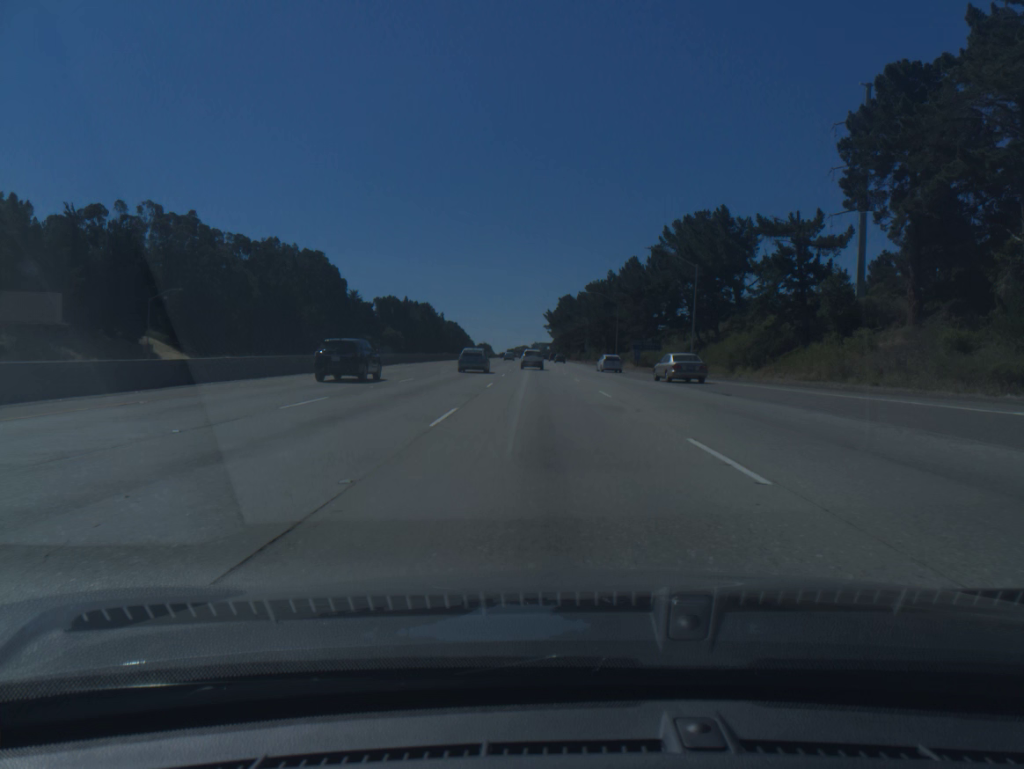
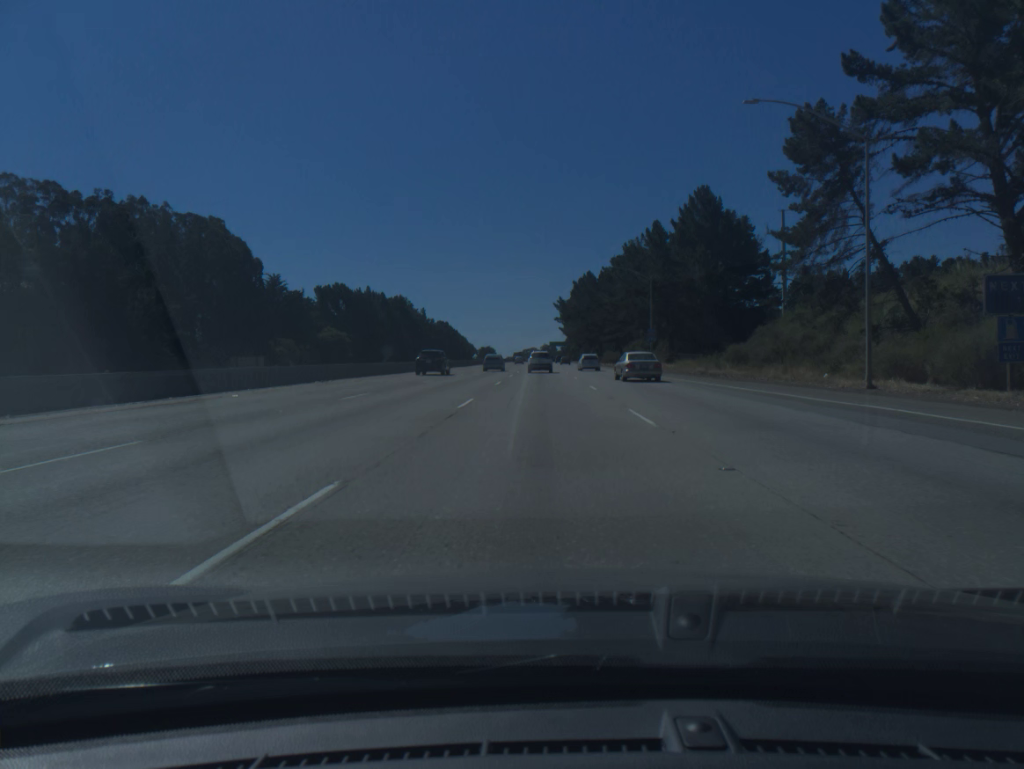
(-1.1, +82.1) m; -1°
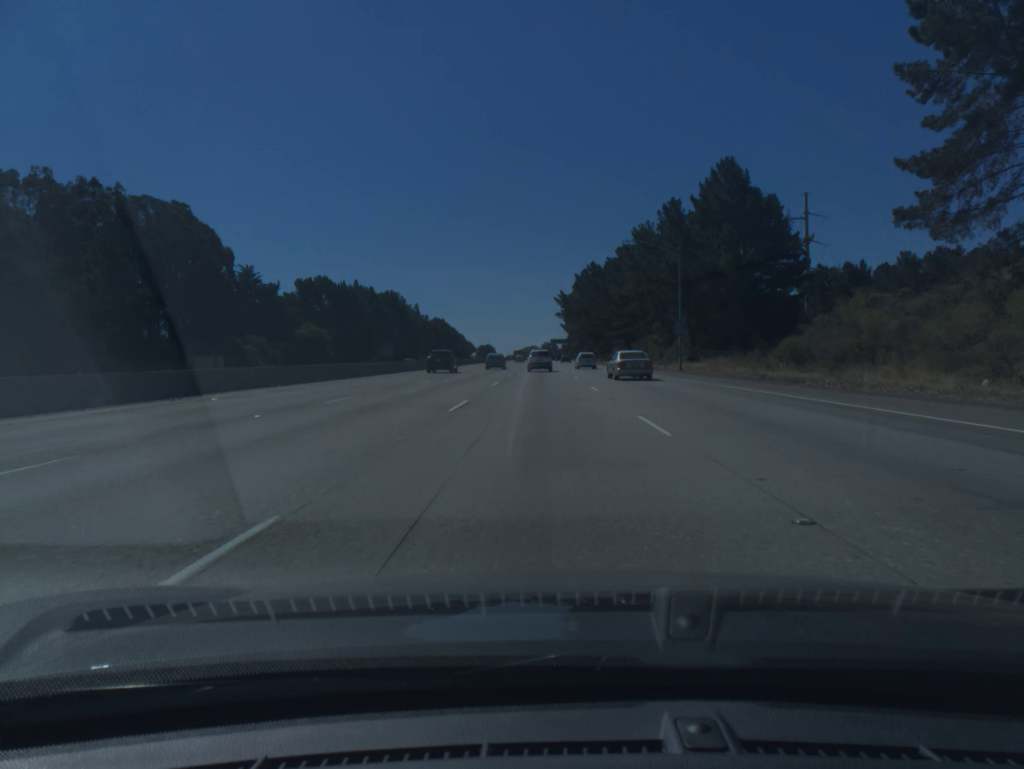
(0.0, +16.1) m; 0°
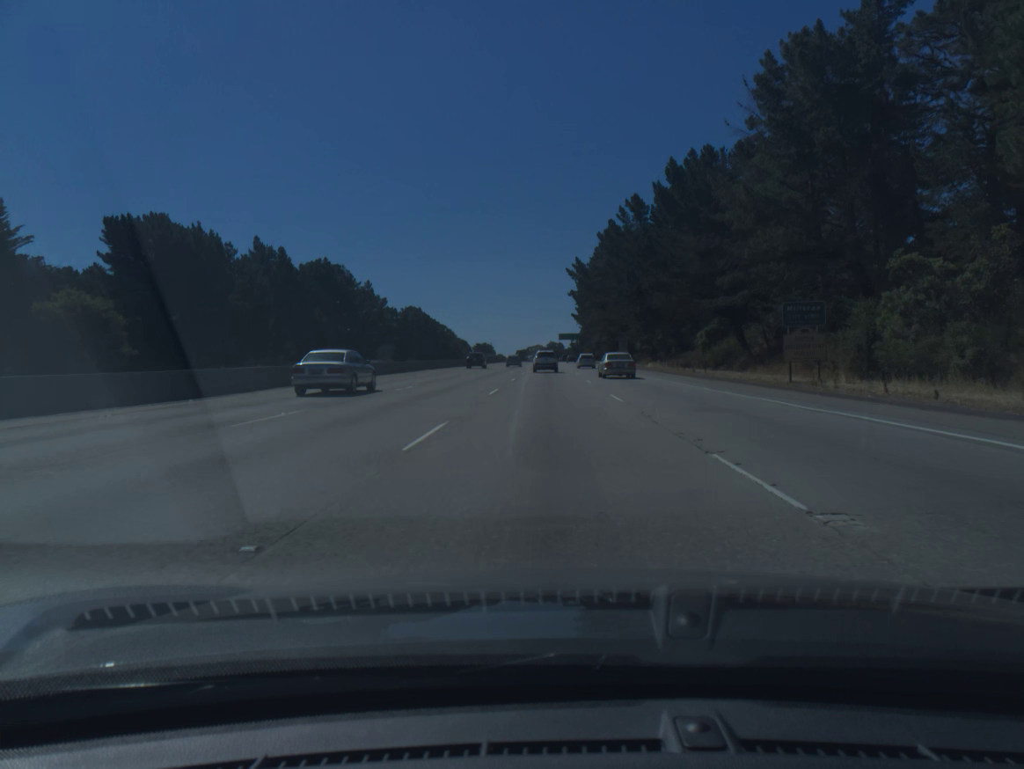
(-0.4, +79.4) m; 0°
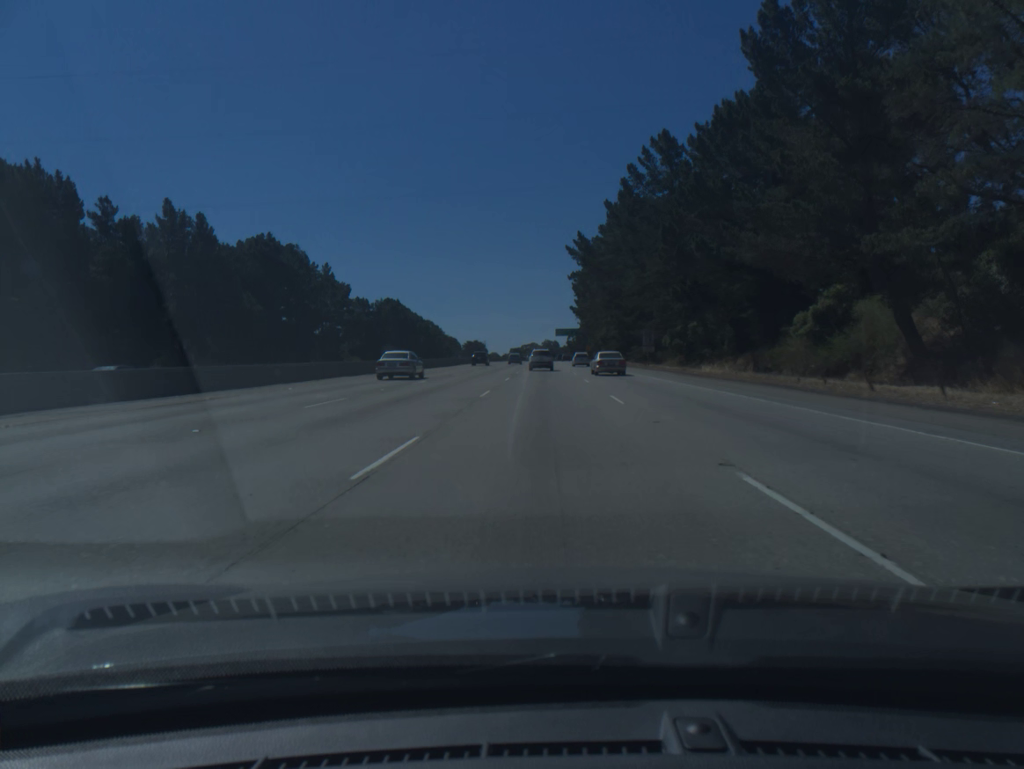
(+0.1, +31.5) m; 0°
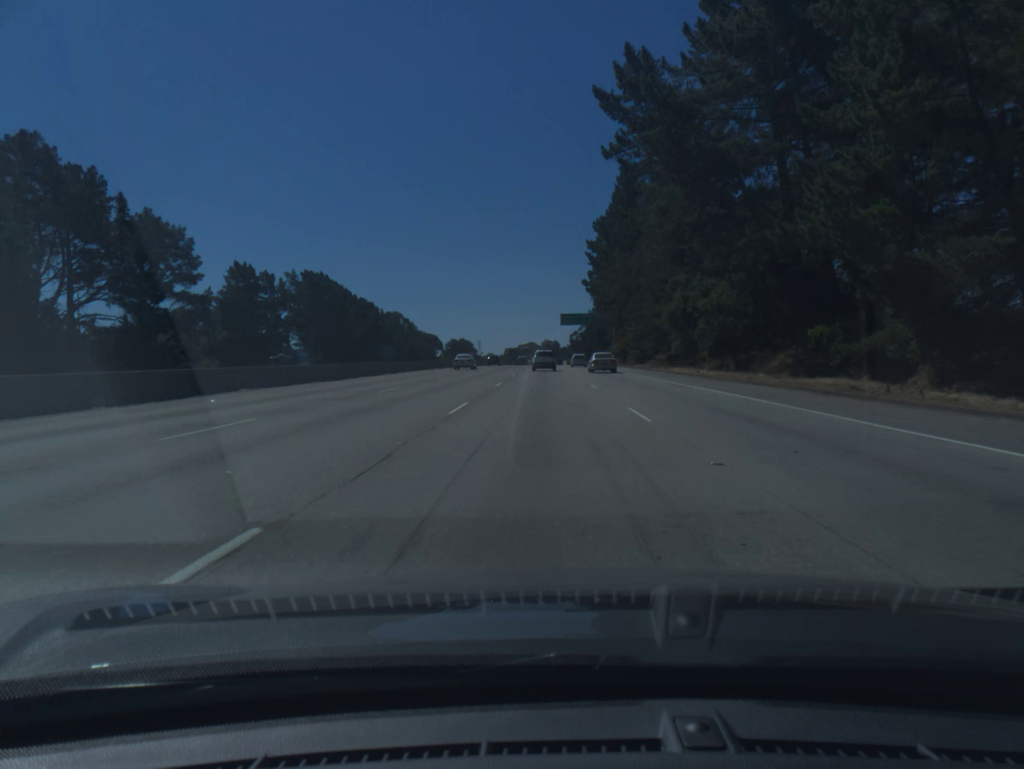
(+0.1, +79.0) m; 0°
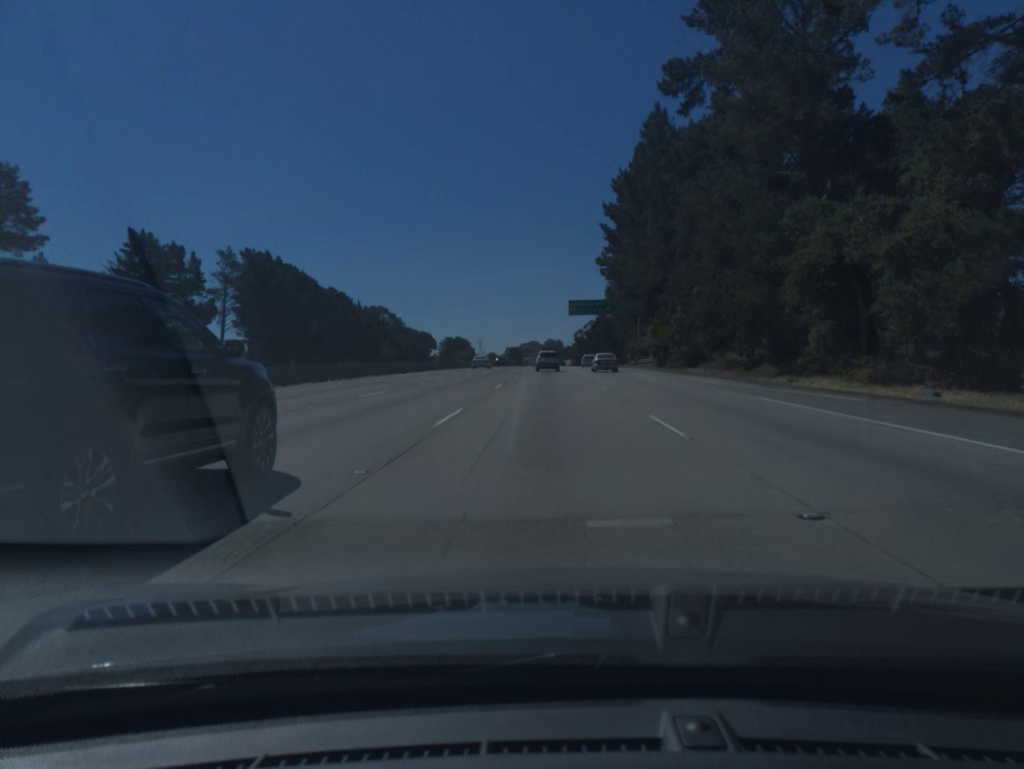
(-0.1, +31.9) m; 0°
